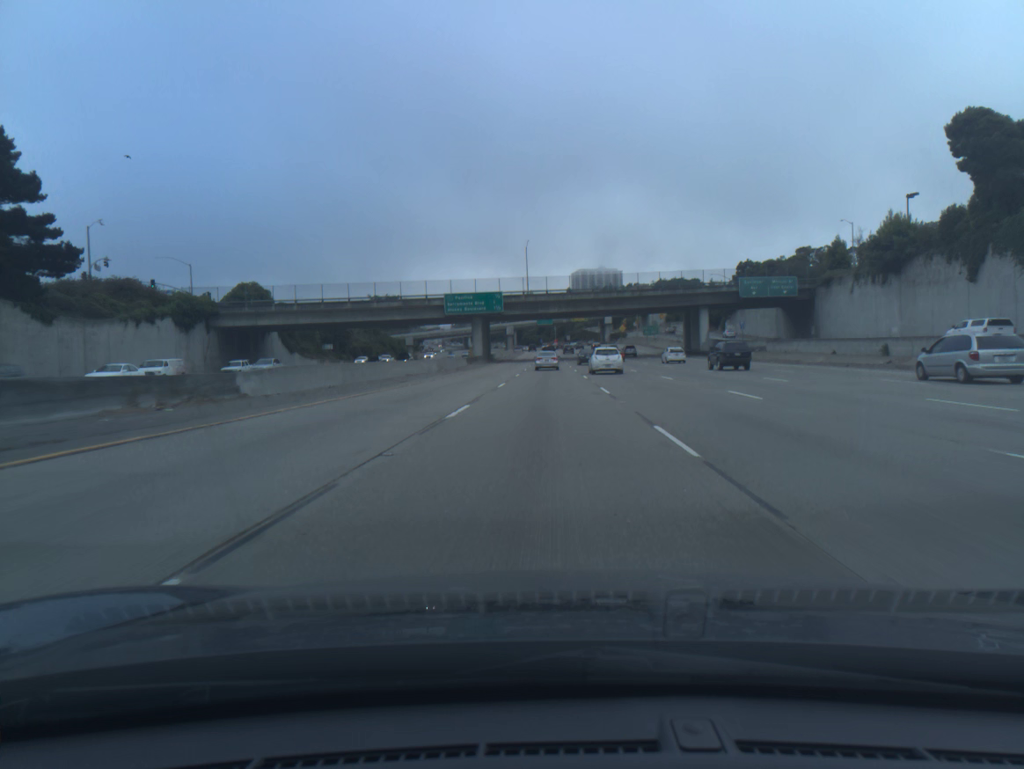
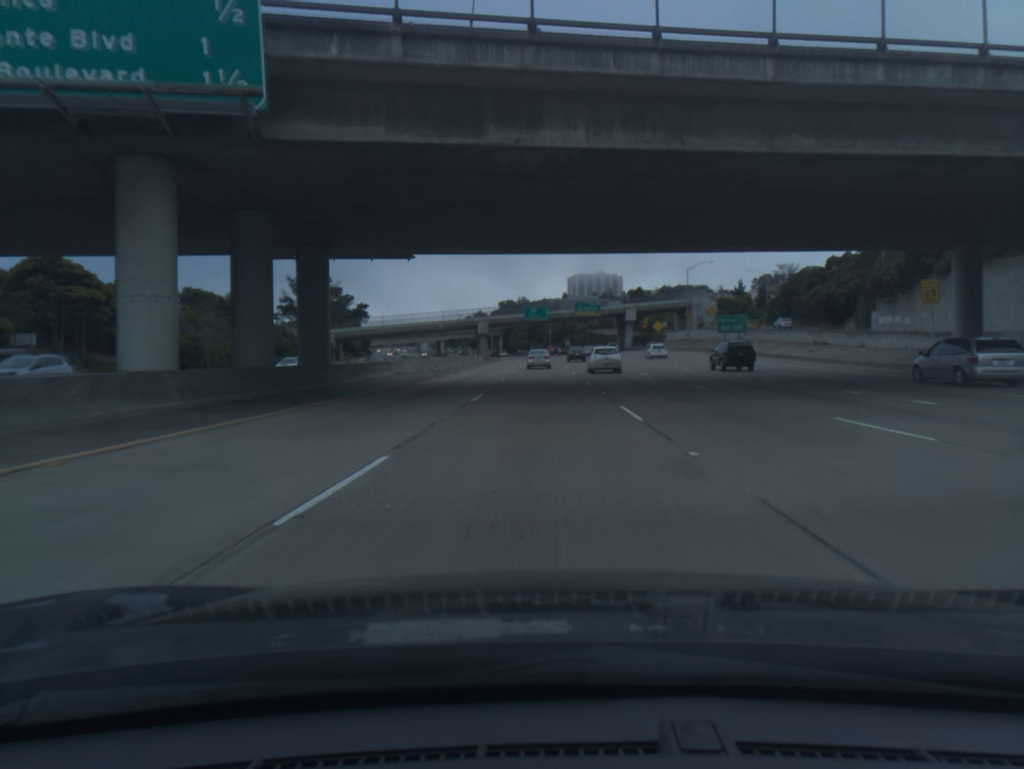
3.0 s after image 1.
(+1.0, +82.2) m; +1°
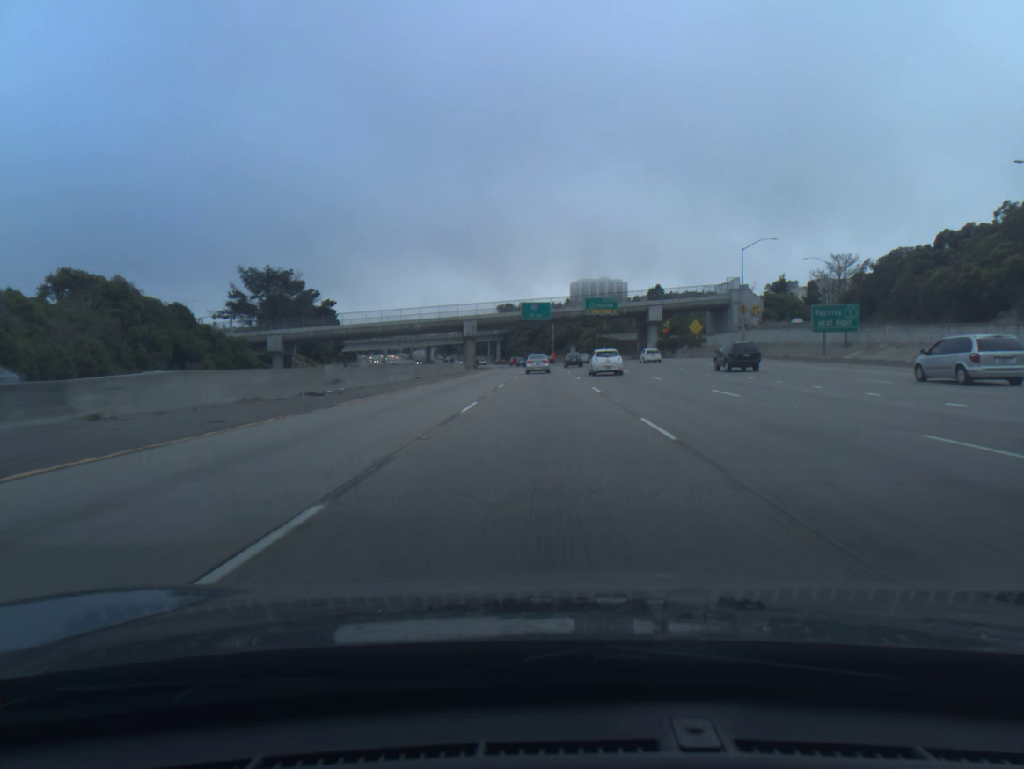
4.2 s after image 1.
(0.0, +32.4) m; 0°
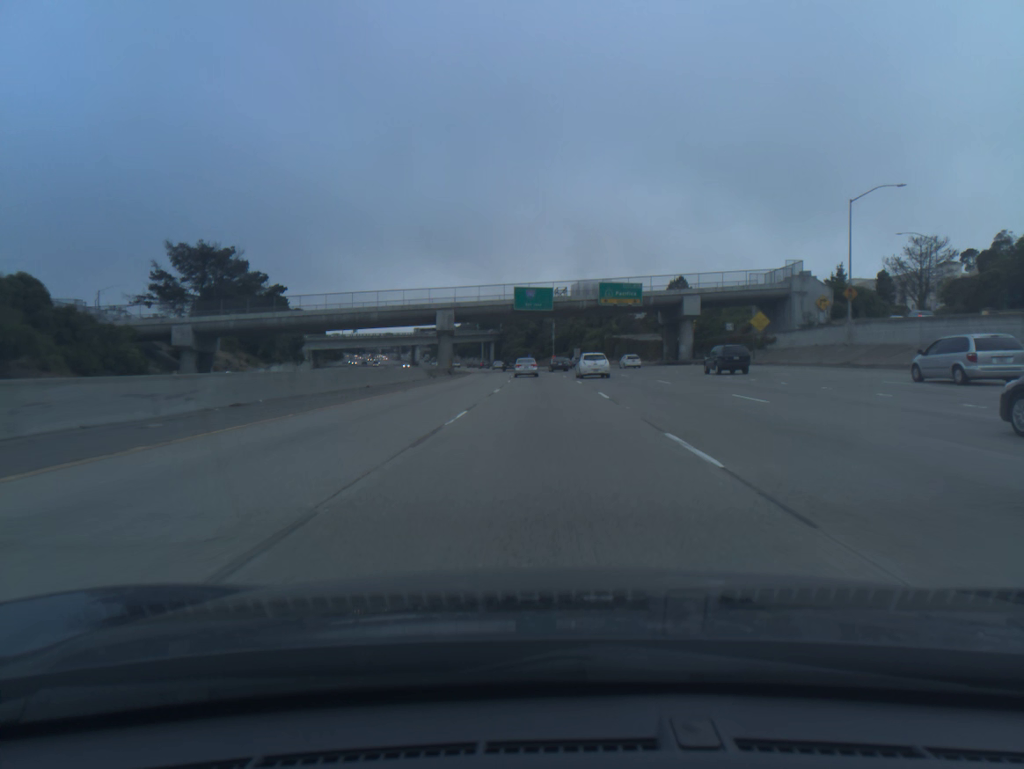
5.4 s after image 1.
(0.0, +32.1) m; 0°
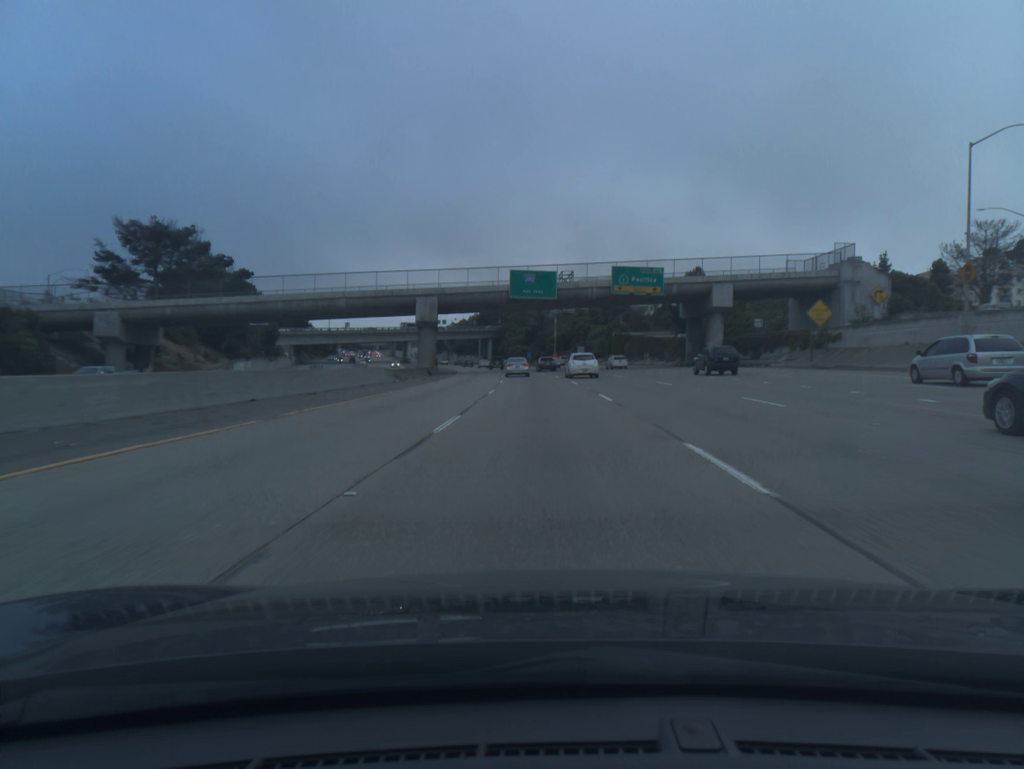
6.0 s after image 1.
(0.0, +16.0) m; 0°
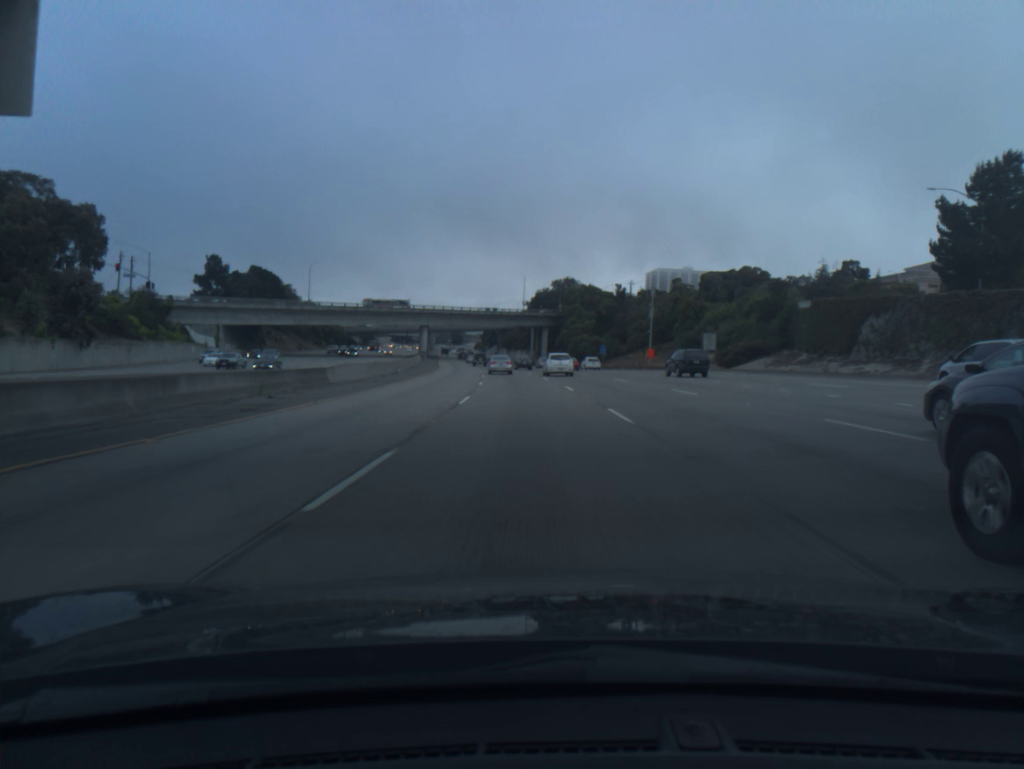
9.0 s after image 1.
(-2.6, +80.0) m; -5°
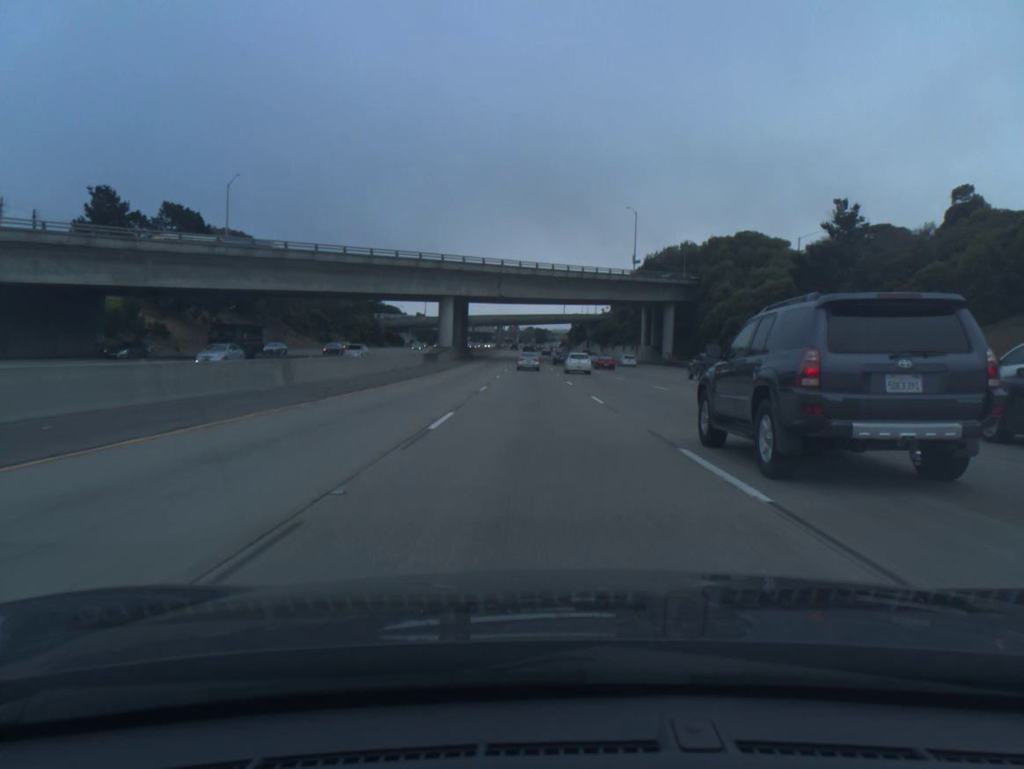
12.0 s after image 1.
(-4.6, +80.6) m; -6°
